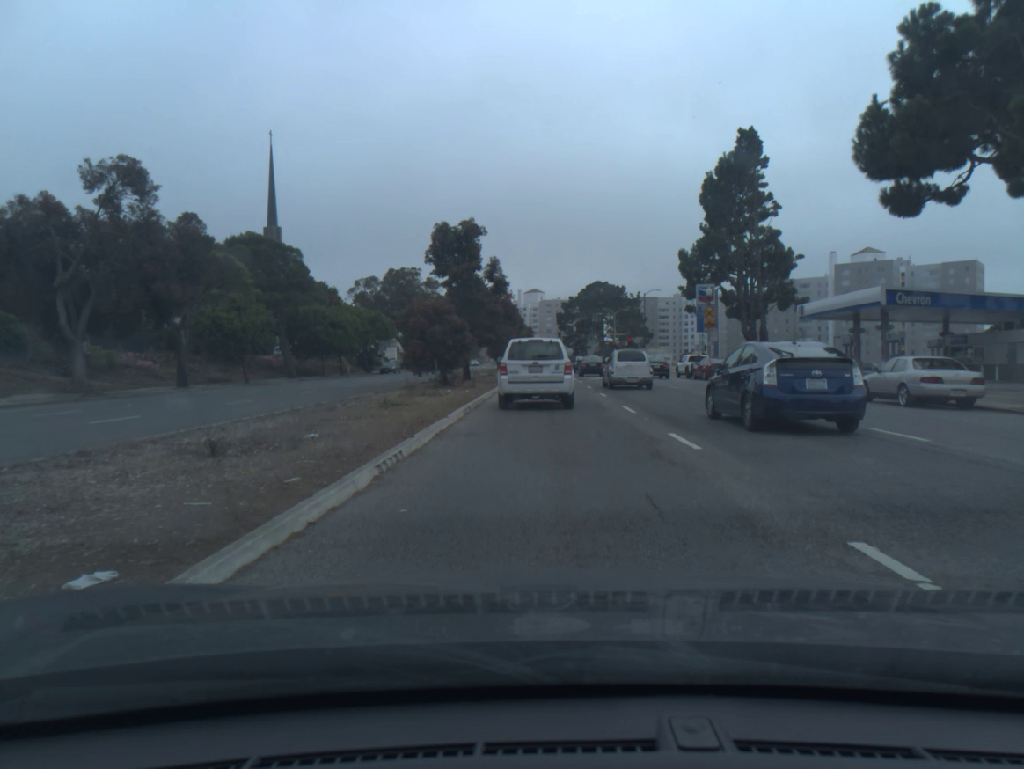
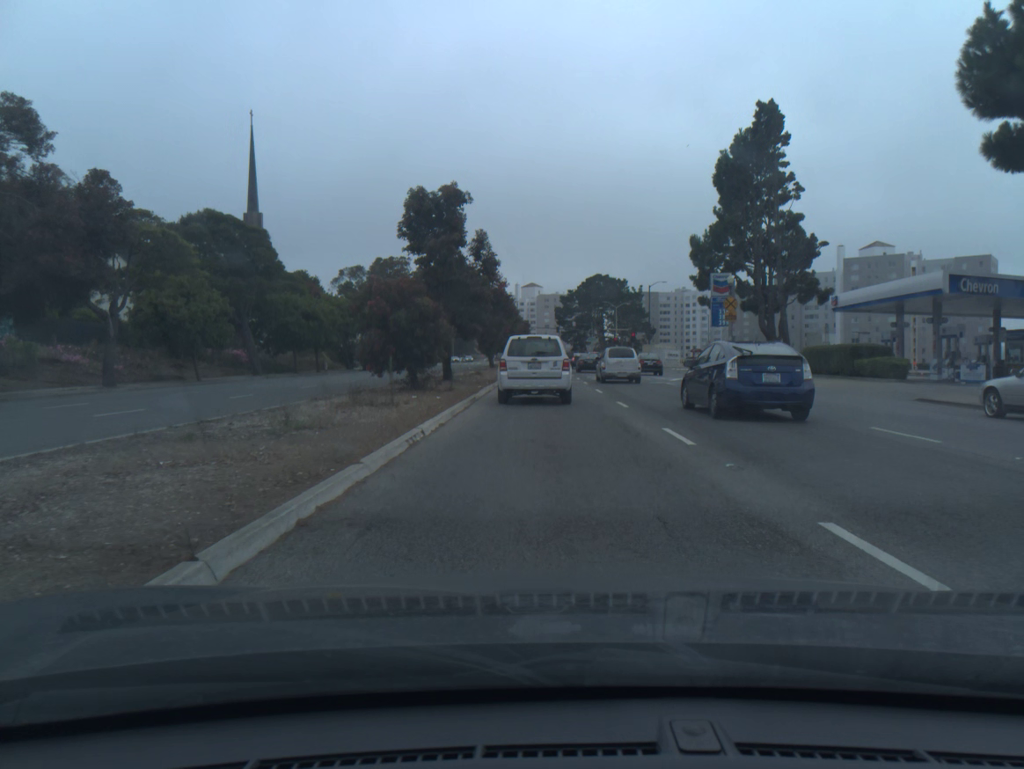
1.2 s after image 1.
(0.0, +6.8) m; 0°
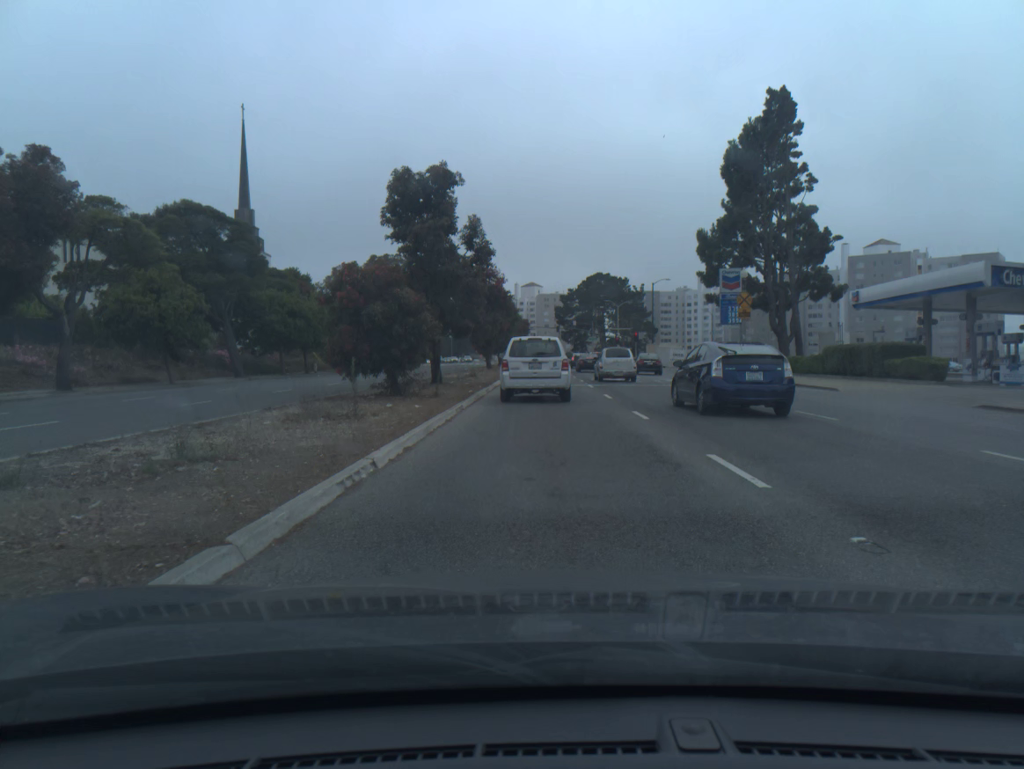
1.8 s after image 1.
(0.0, +3.4) m; 0°
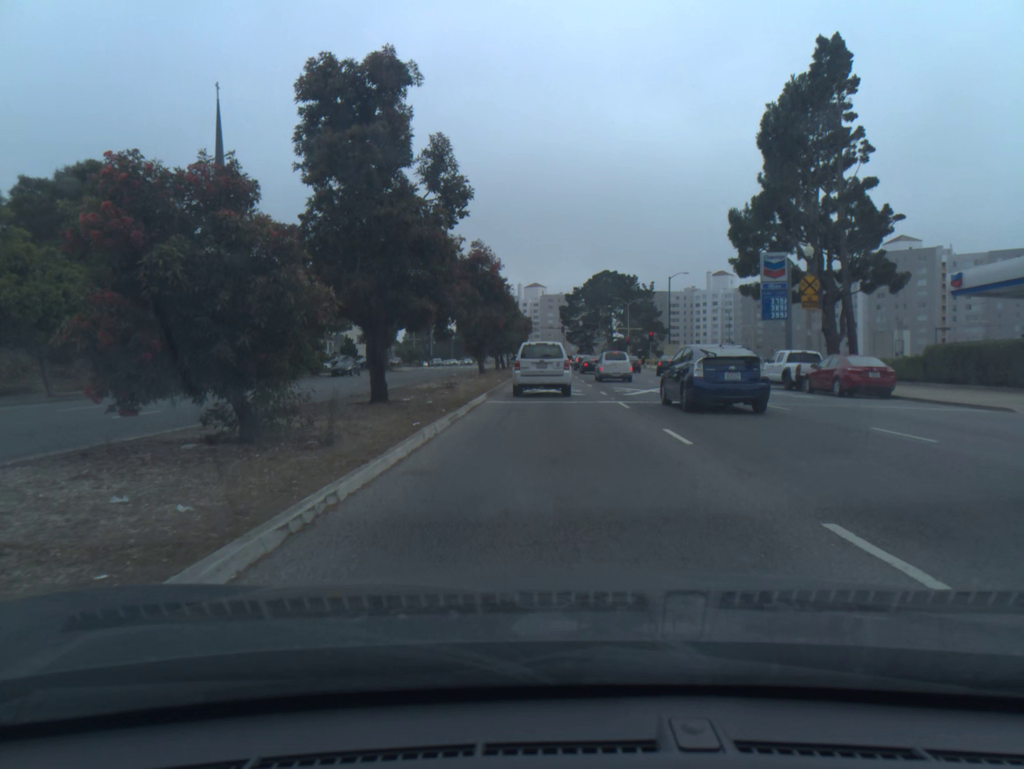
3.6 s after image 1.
(0.0, +11.1) m; 0°
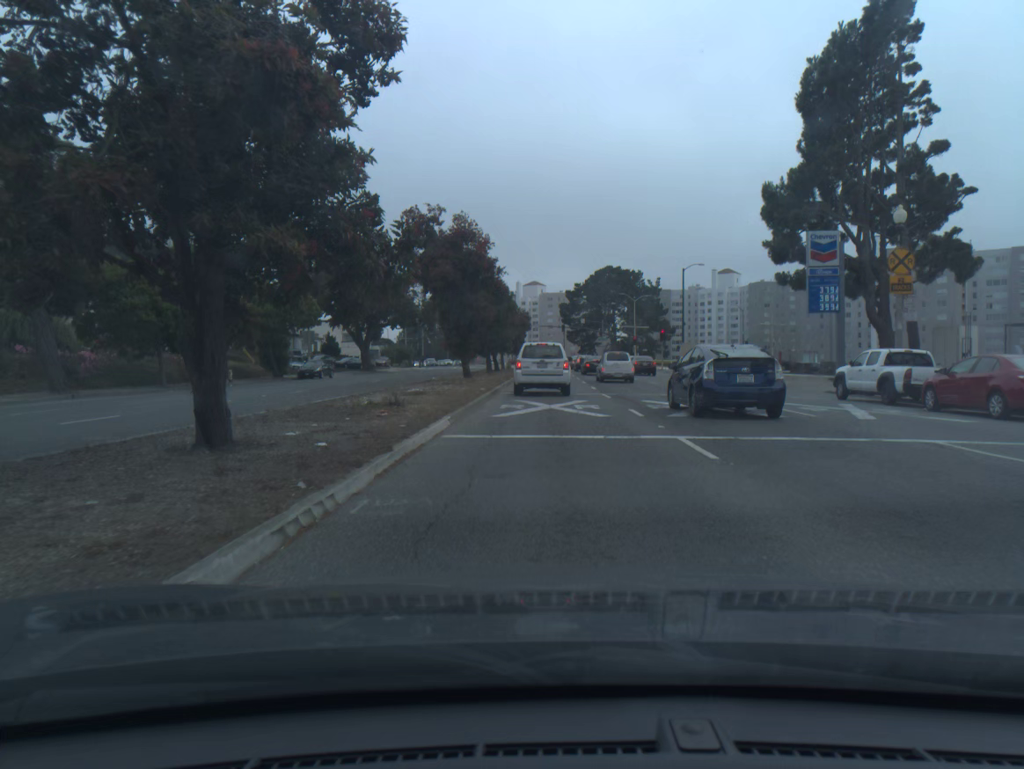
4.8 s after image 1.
(0.0, +9.2) m; 0°
